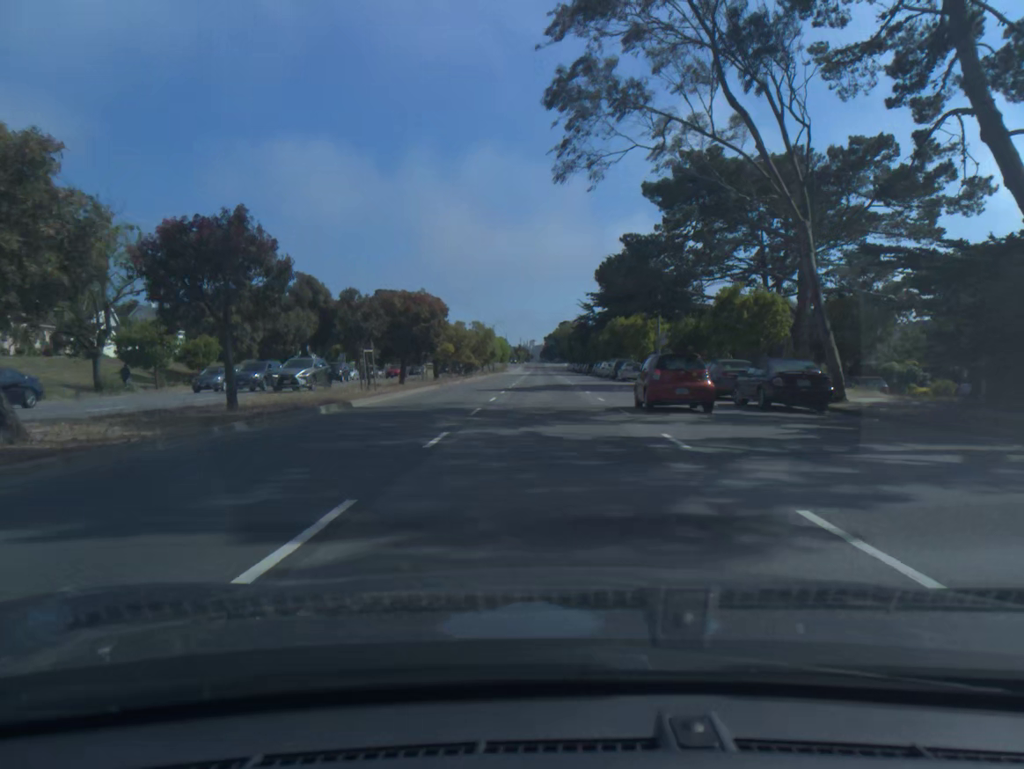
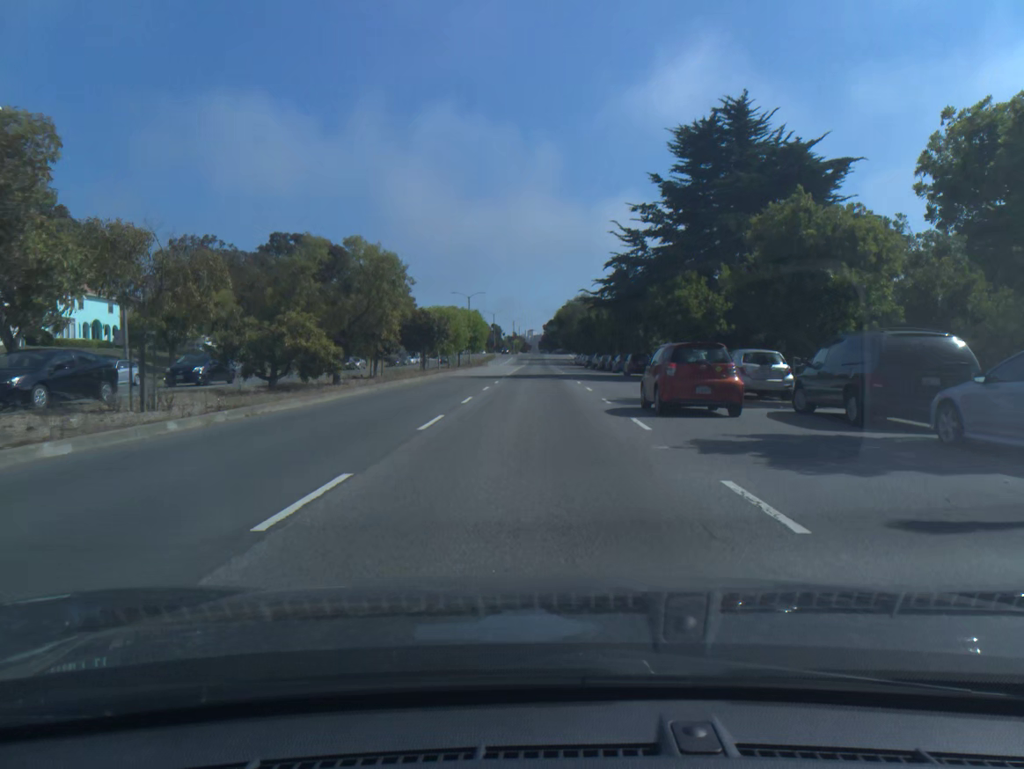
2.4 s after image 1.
(+0.3, +49.5) m; 0°
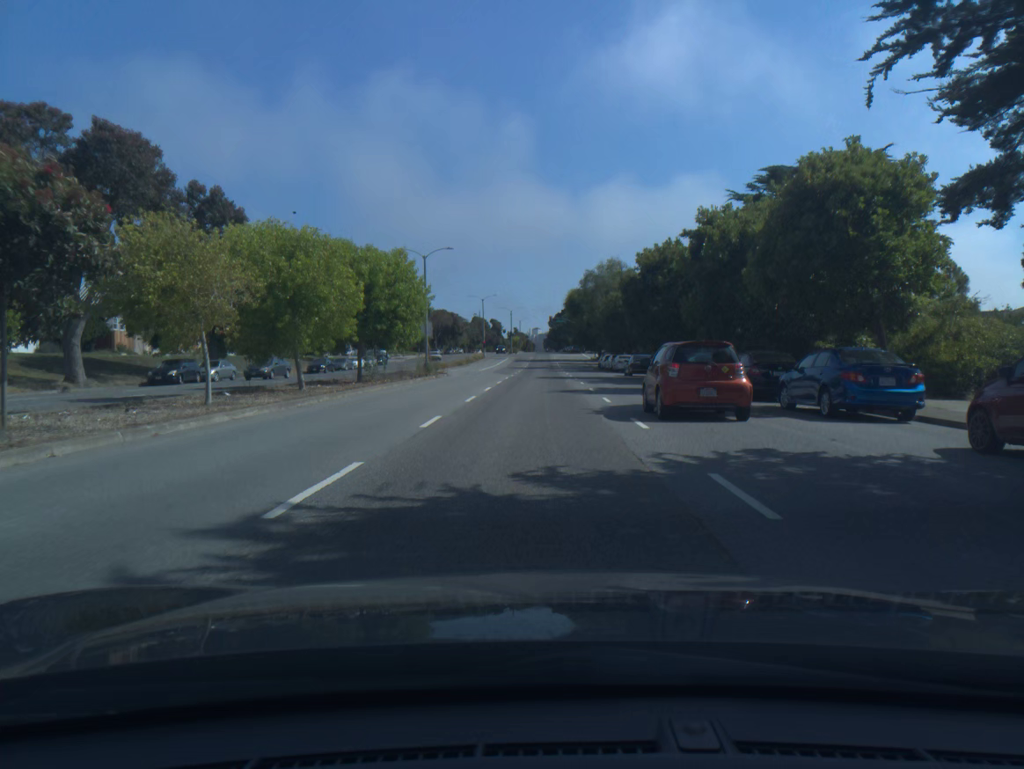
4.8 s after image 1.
(0.0, +43.0) m; -1°
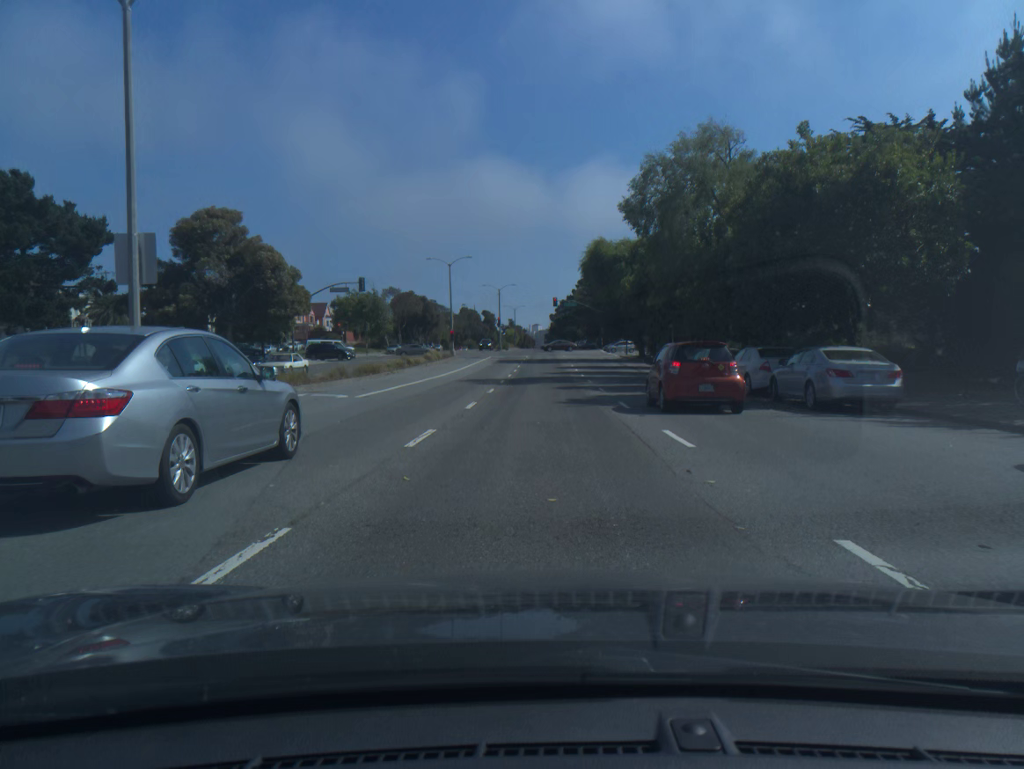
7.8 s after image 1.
(-0.2, +45.7) m; 0°
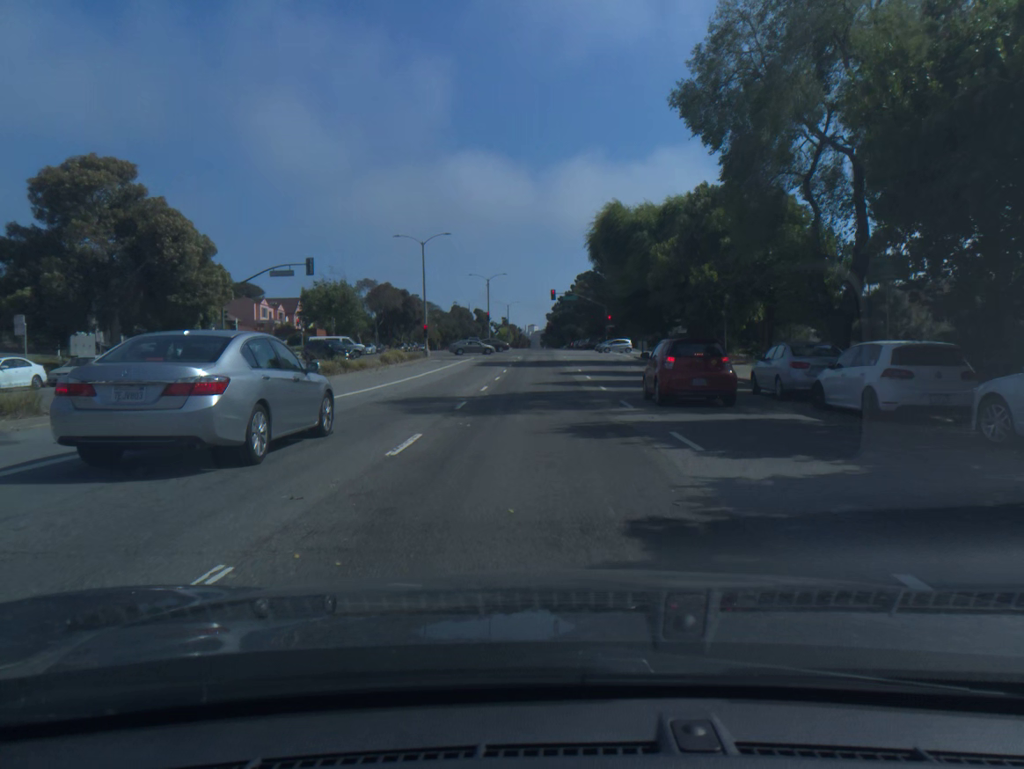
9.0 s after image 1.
(0.0, +15.7) m; 0°
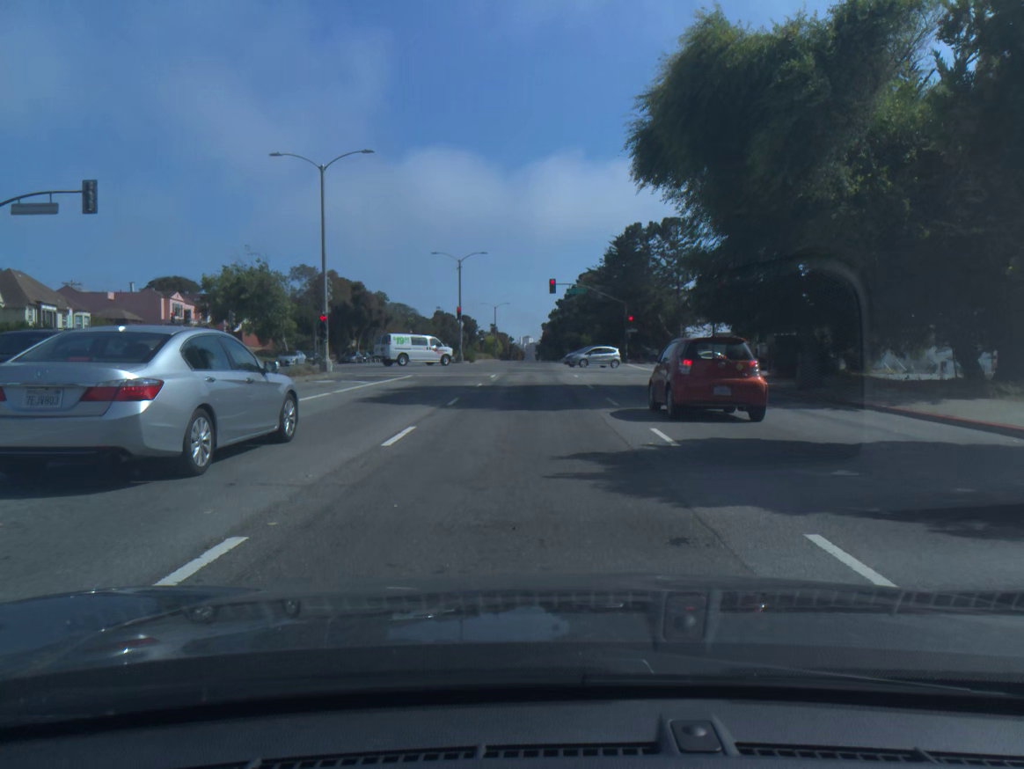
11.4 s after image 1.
(+0.2, +28.1) m; 0°
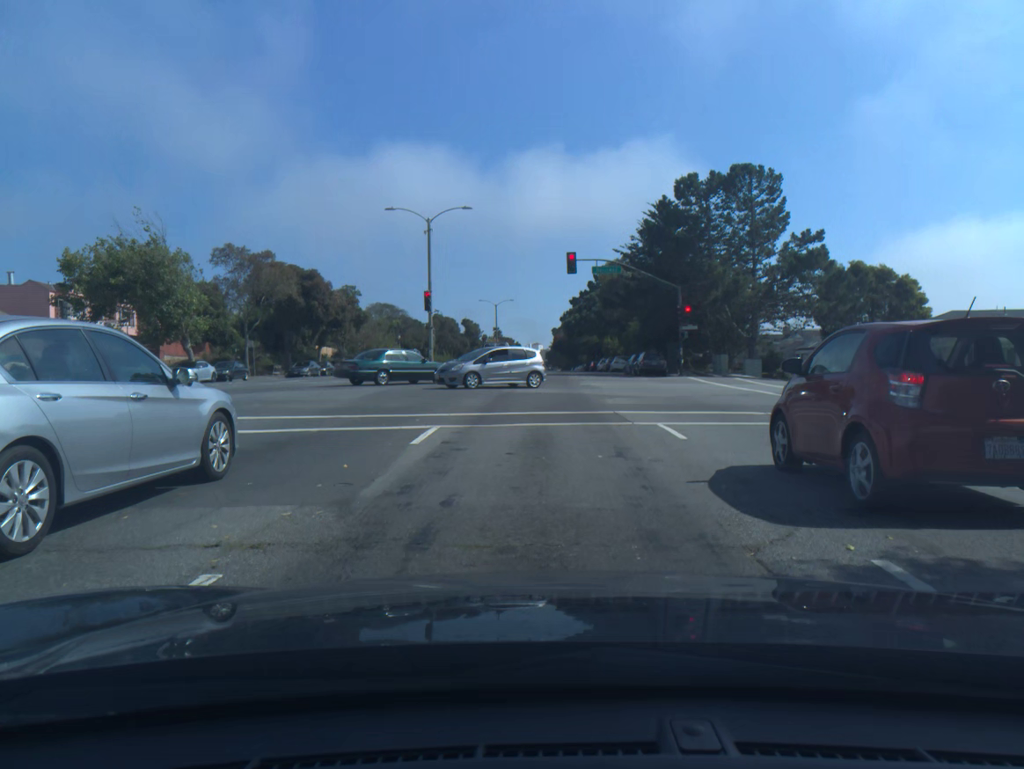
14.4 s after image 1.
(-0.3, +23.4) m; -1°
